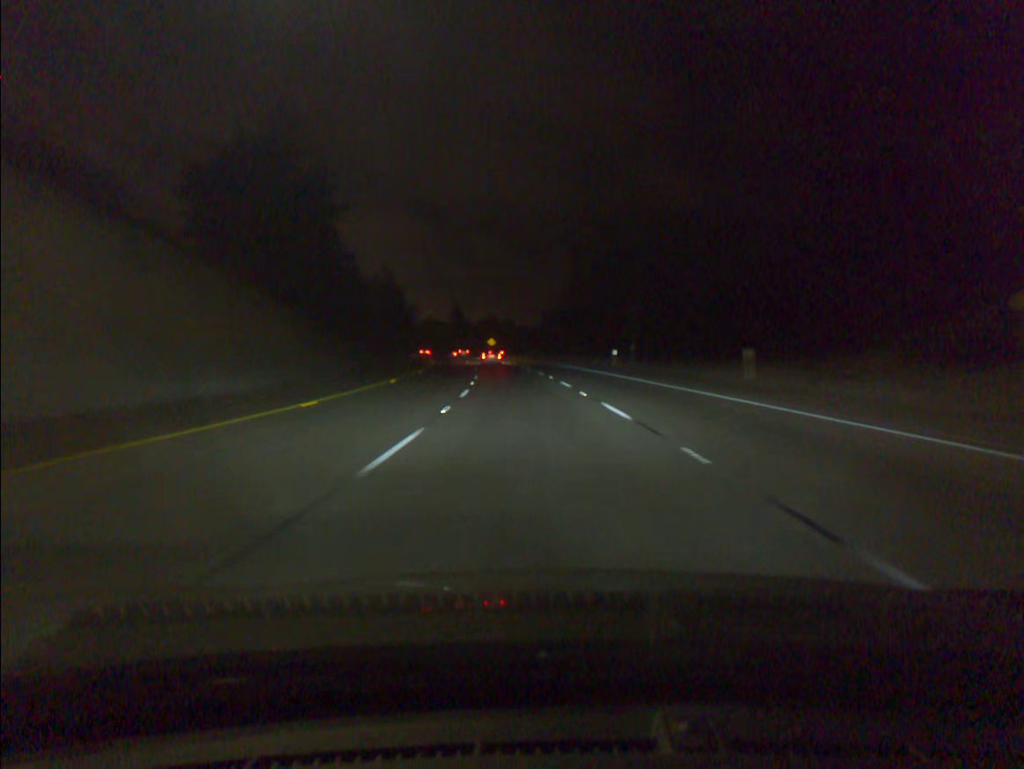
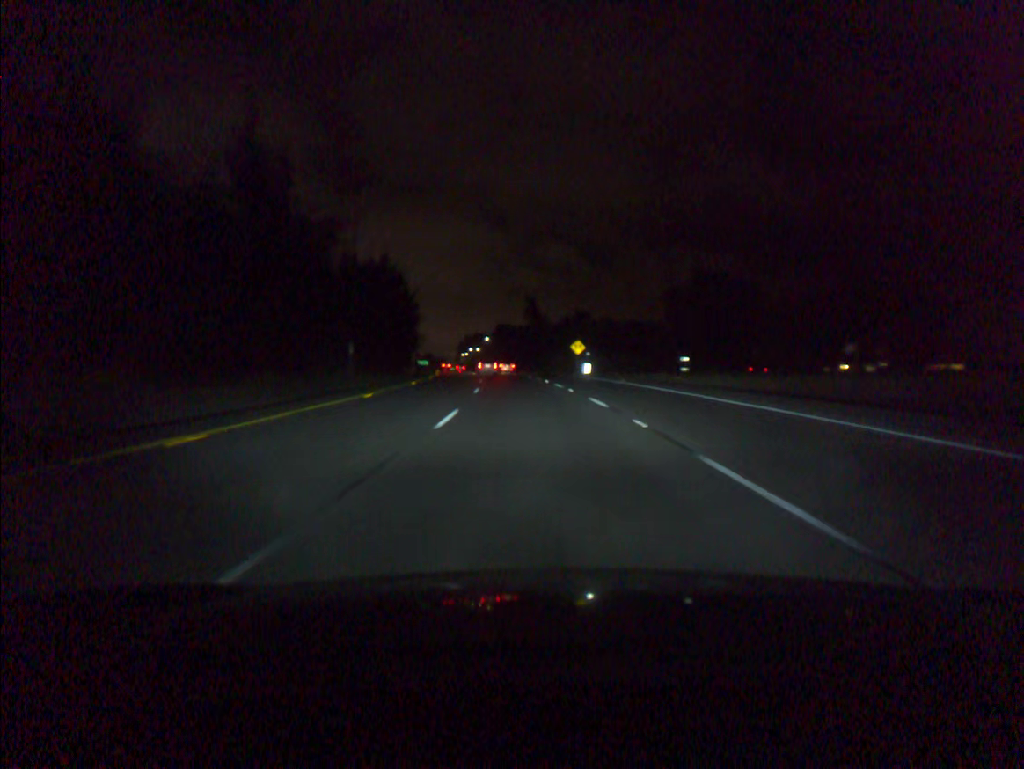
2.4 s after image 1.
(-3.7, +66.3) m; -6°
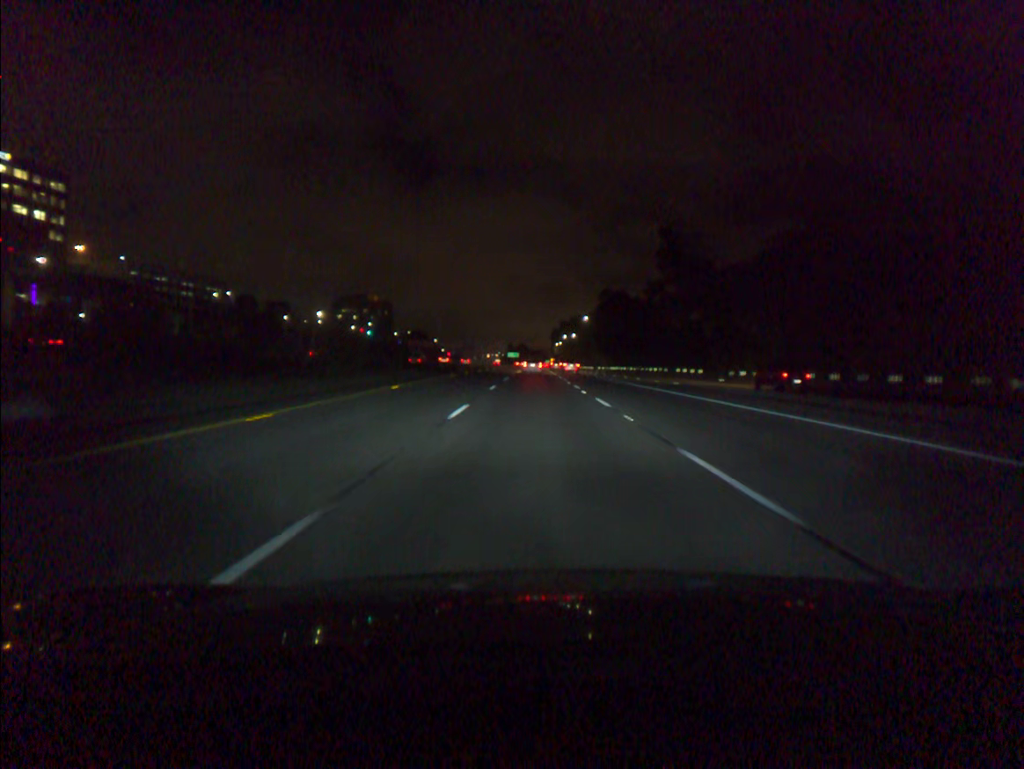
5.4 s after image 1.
(-5.5, +84.6) m; -7°
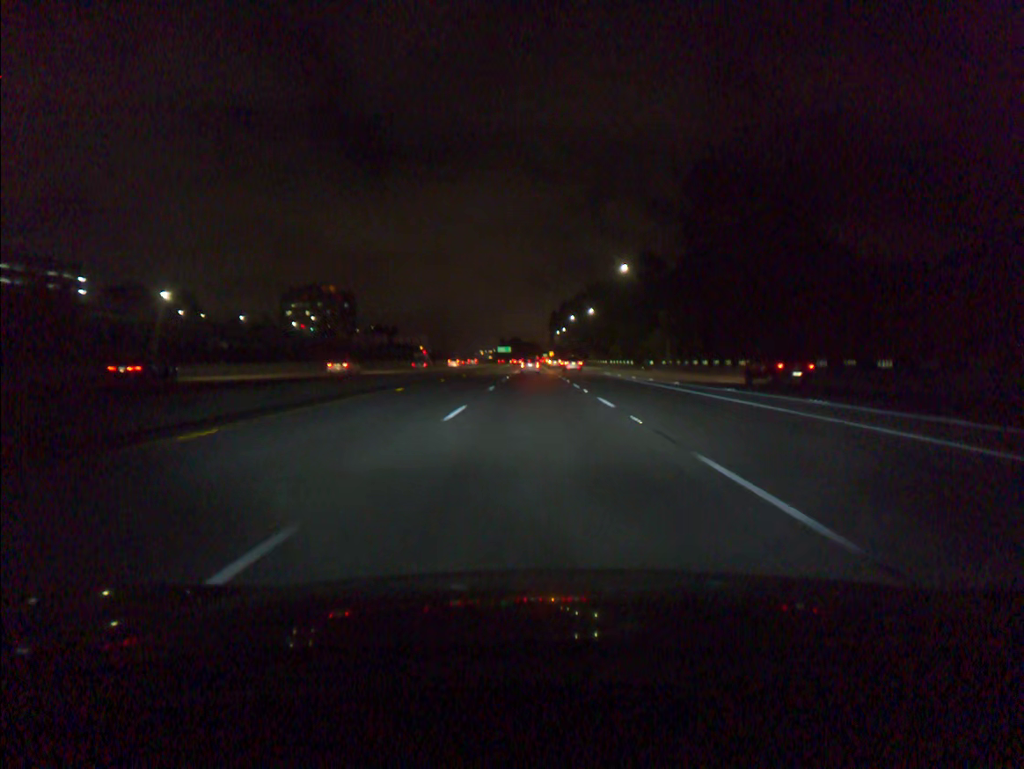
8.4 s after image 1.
(-0.5, +86.5) m; 0°
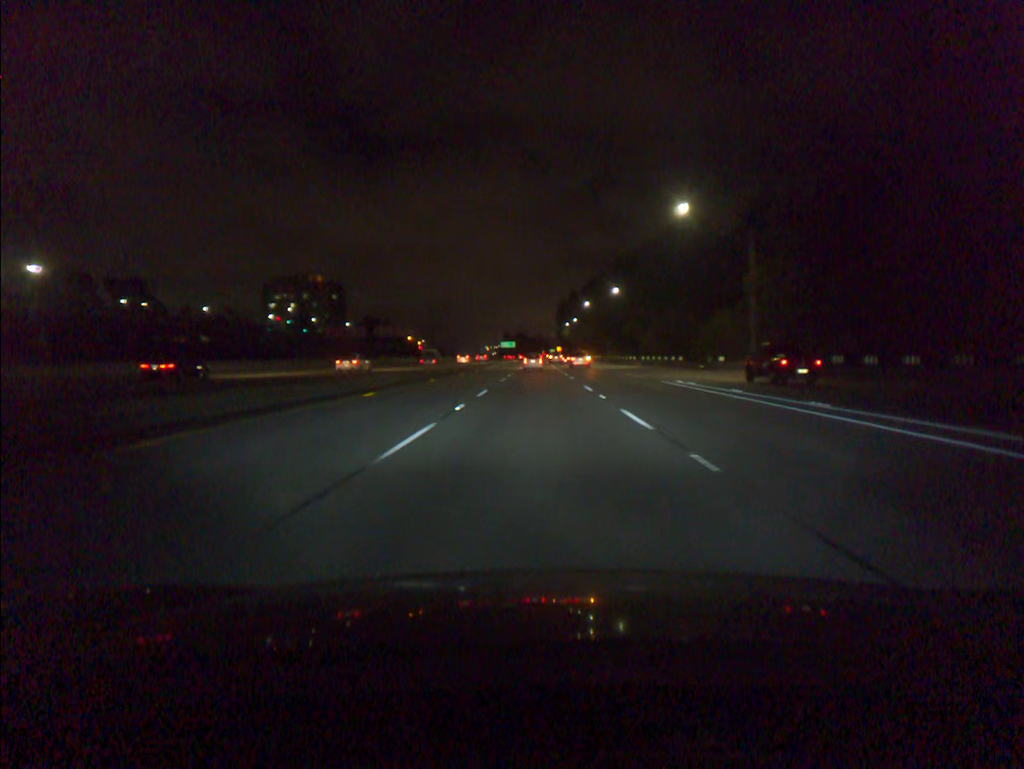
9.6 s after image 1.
(-0.1, +34.8) m; 0°
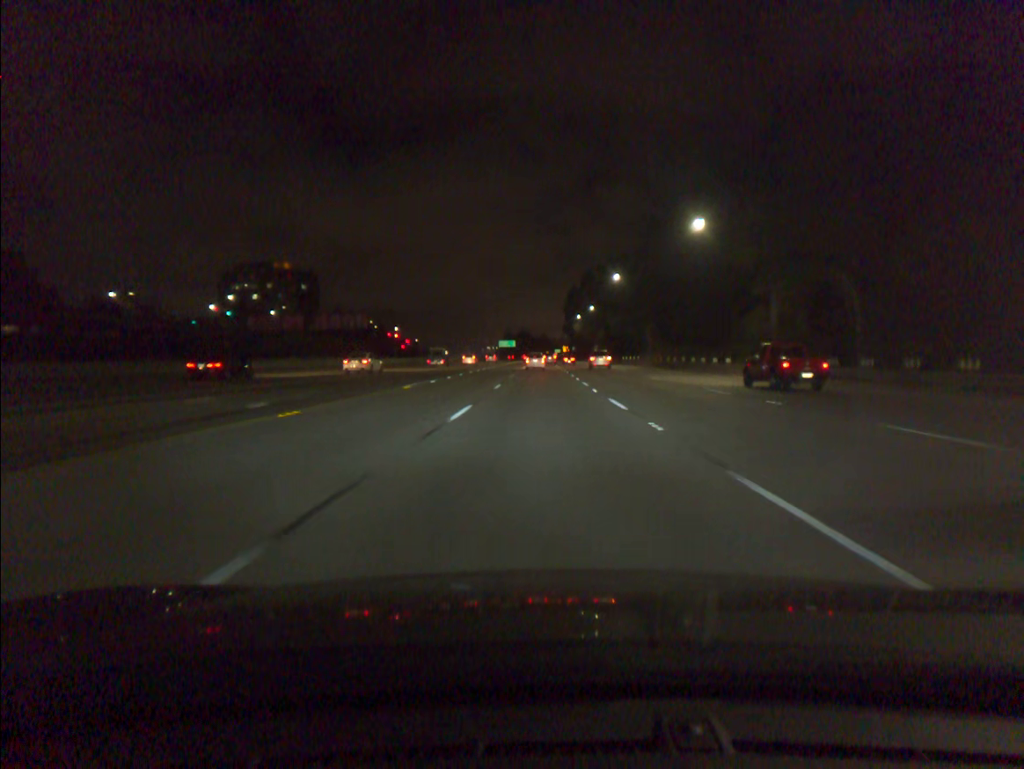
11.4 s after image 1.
(-0.2, +52.3) m; 0°
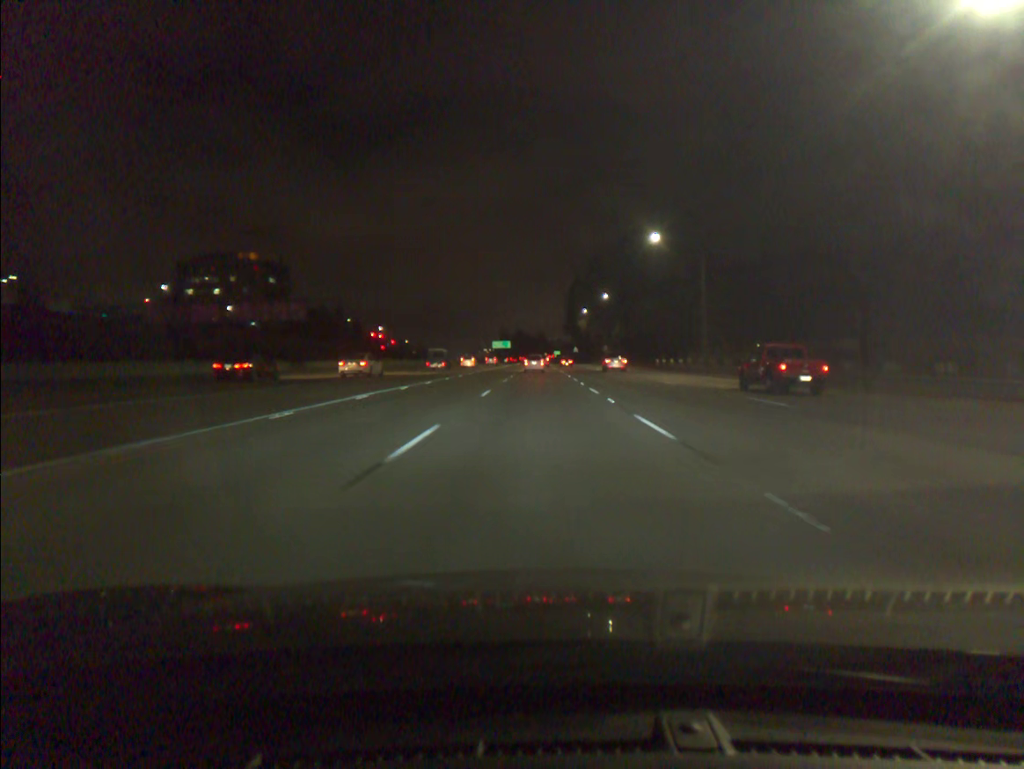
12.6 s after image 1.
(0.0, +34.9) m; 0°
